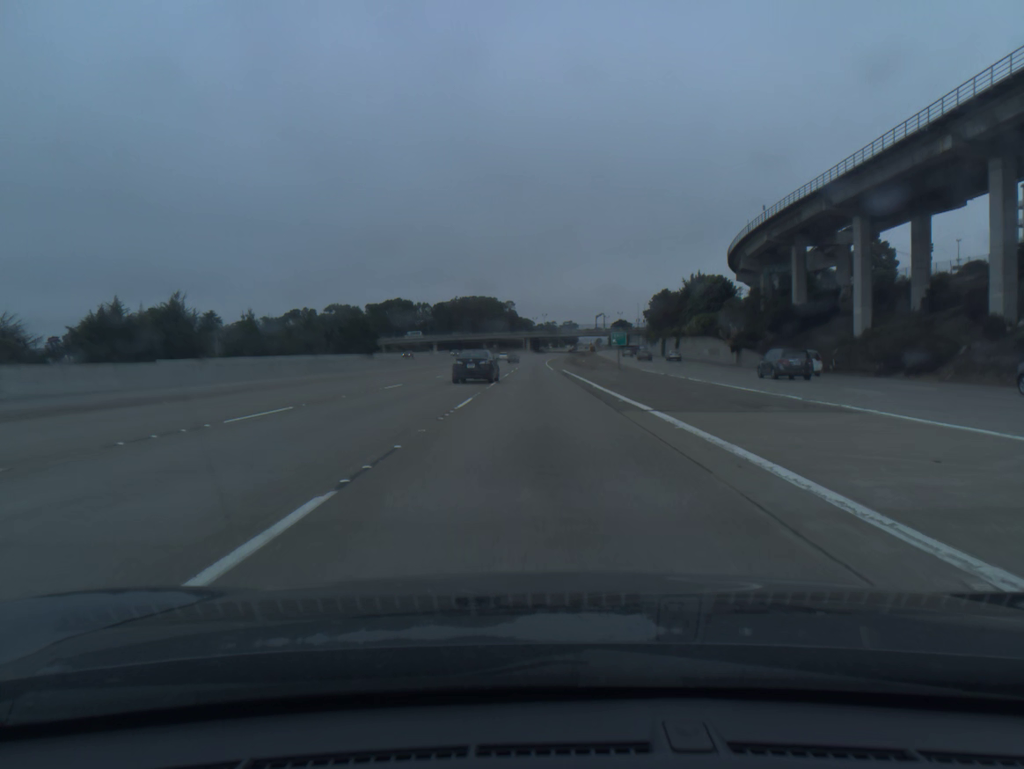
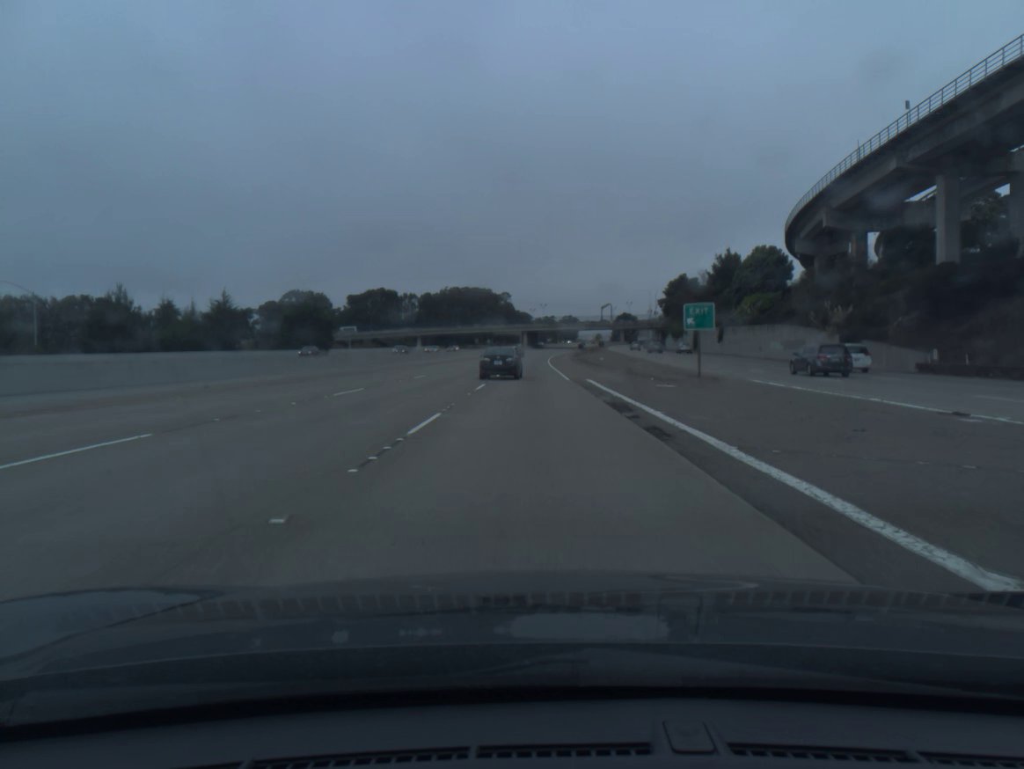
(+0.1, +35.7) m; 0°
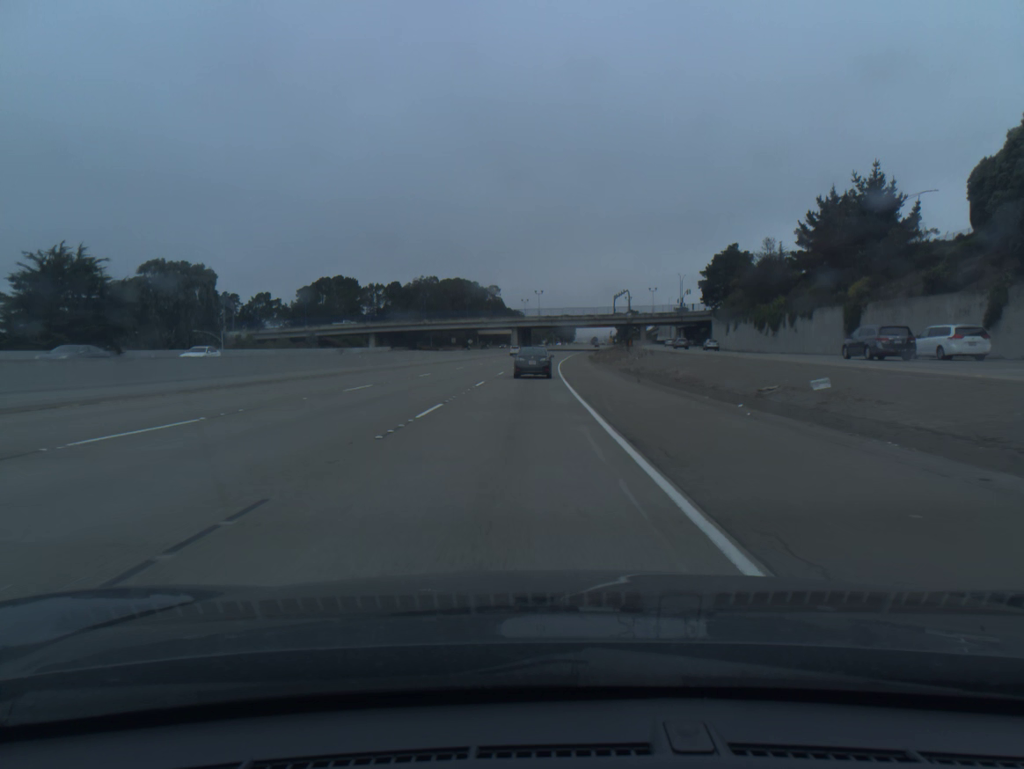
(+0.2, +69.6) m; 0°
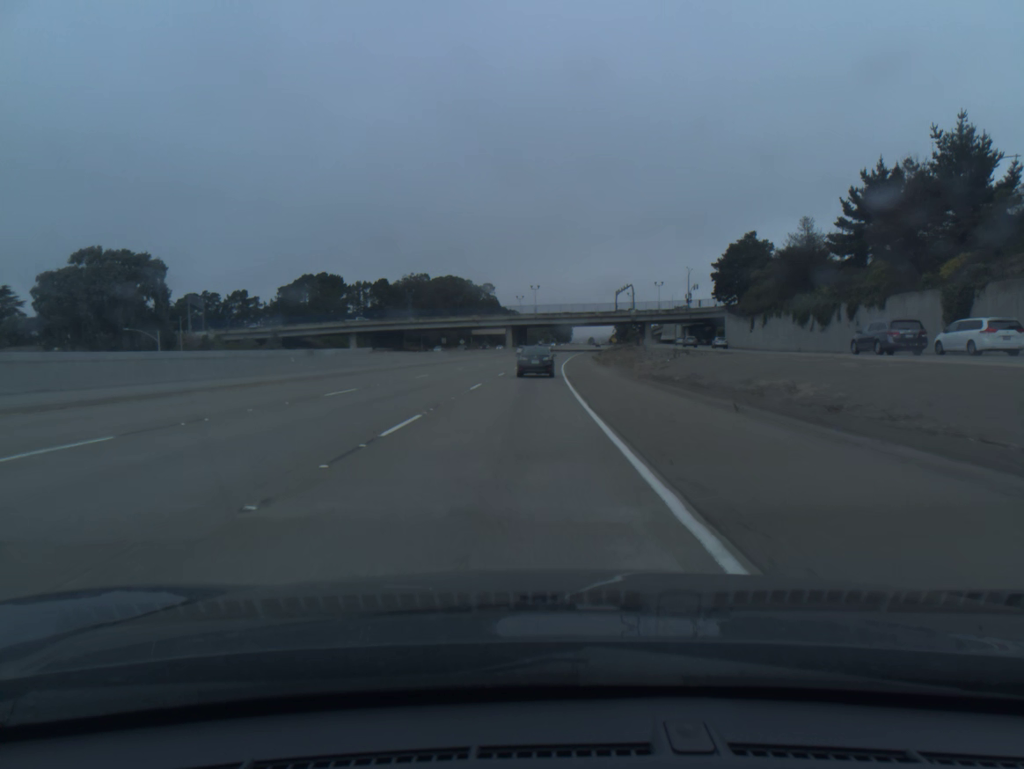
(0.0, +17.1) m; 0°
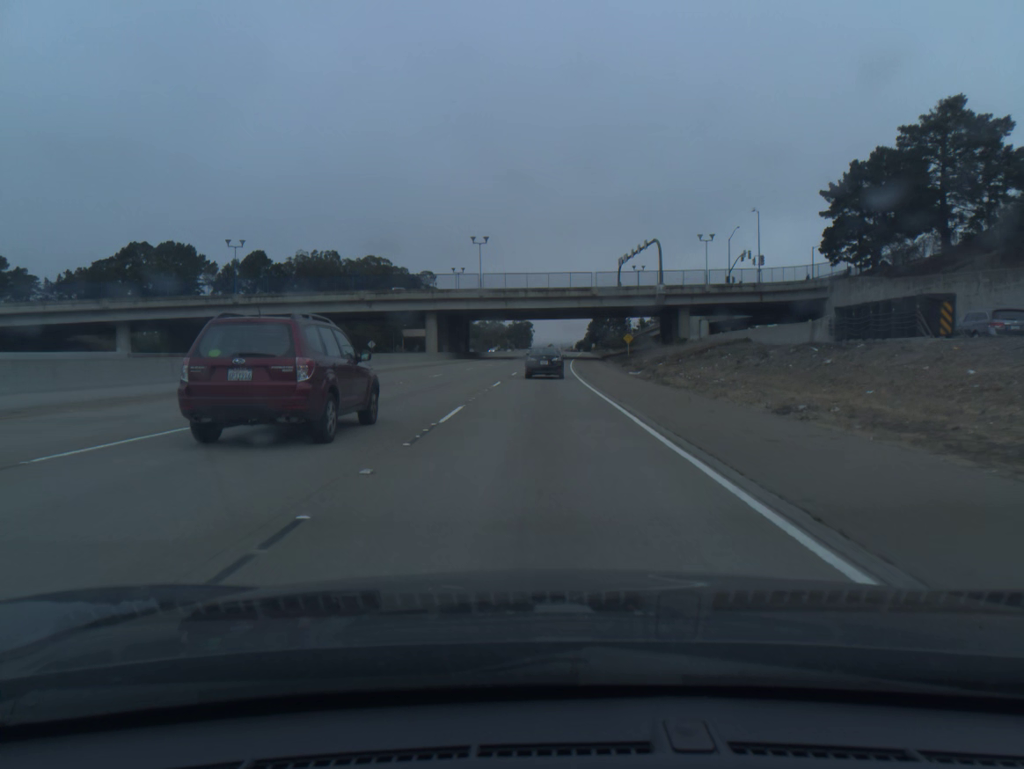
(+1.5, +85.1) m; +3°
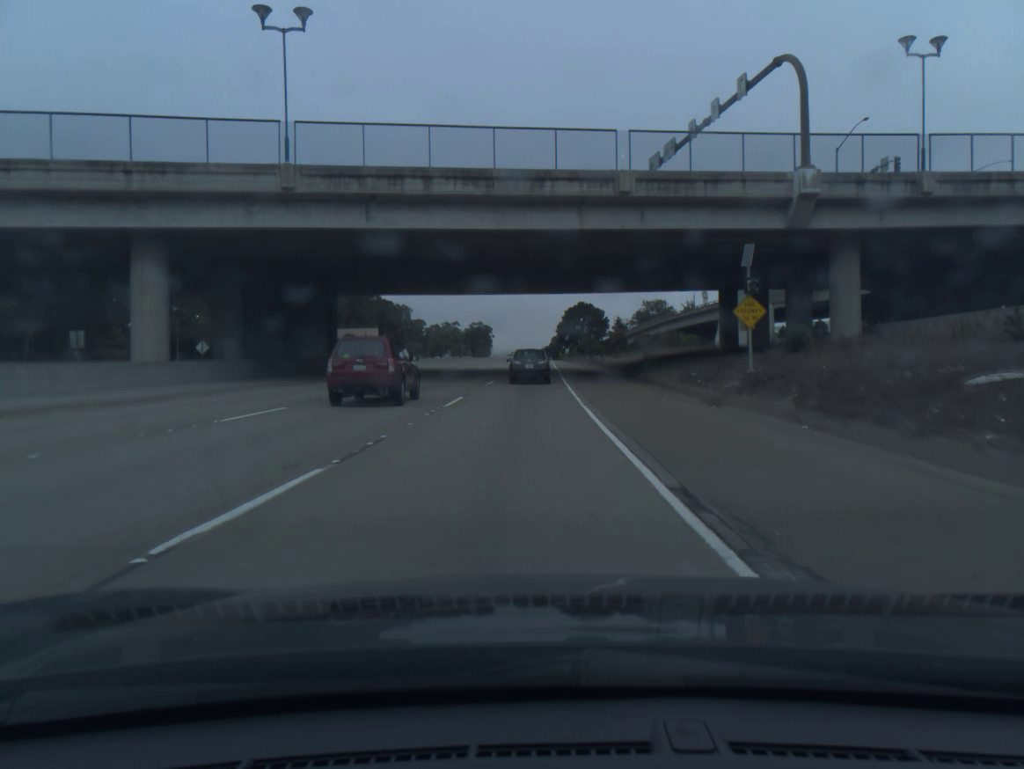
(+1.8, +66.1) m; +3°
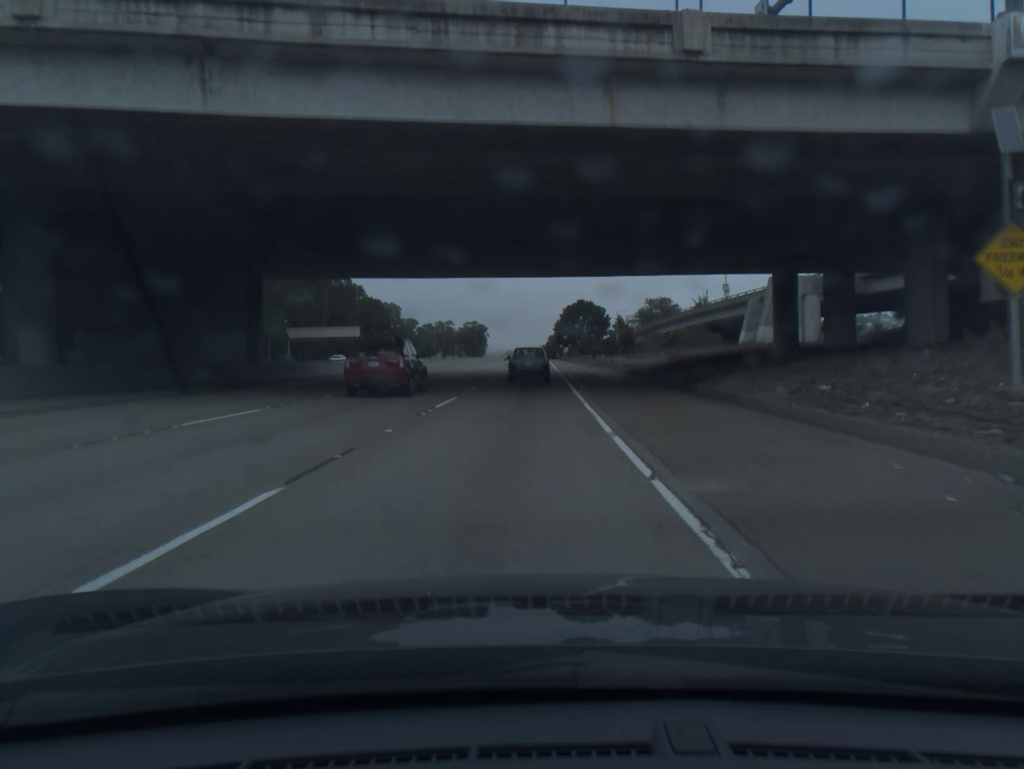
(0.0, +16.3) m; 0°
